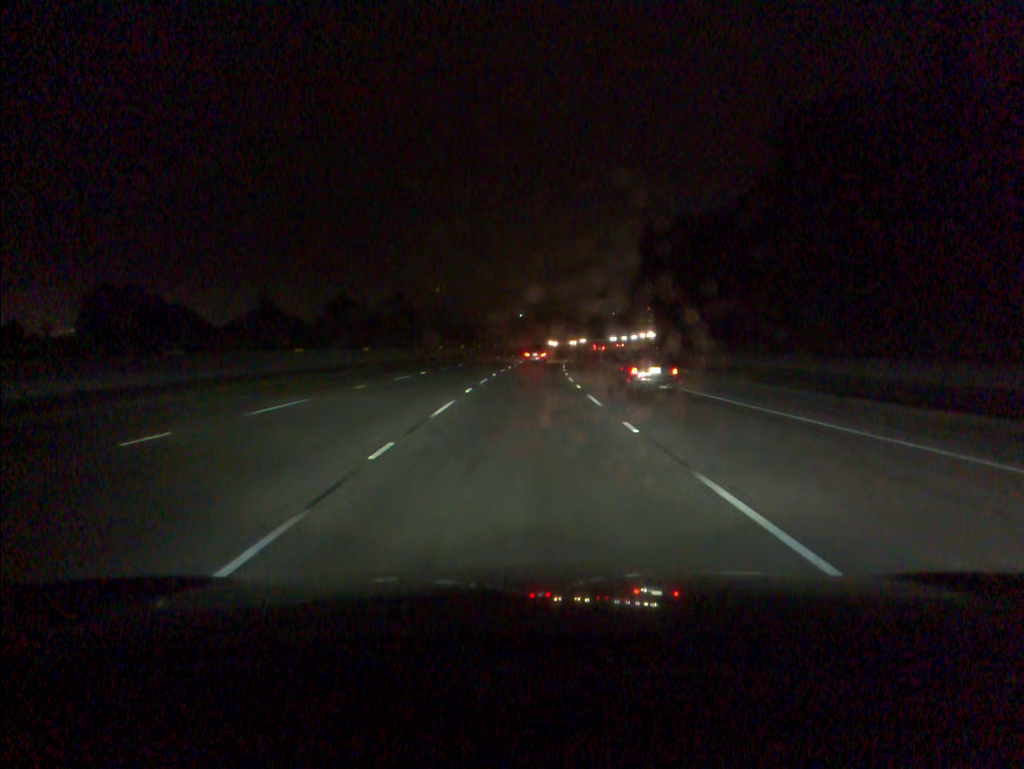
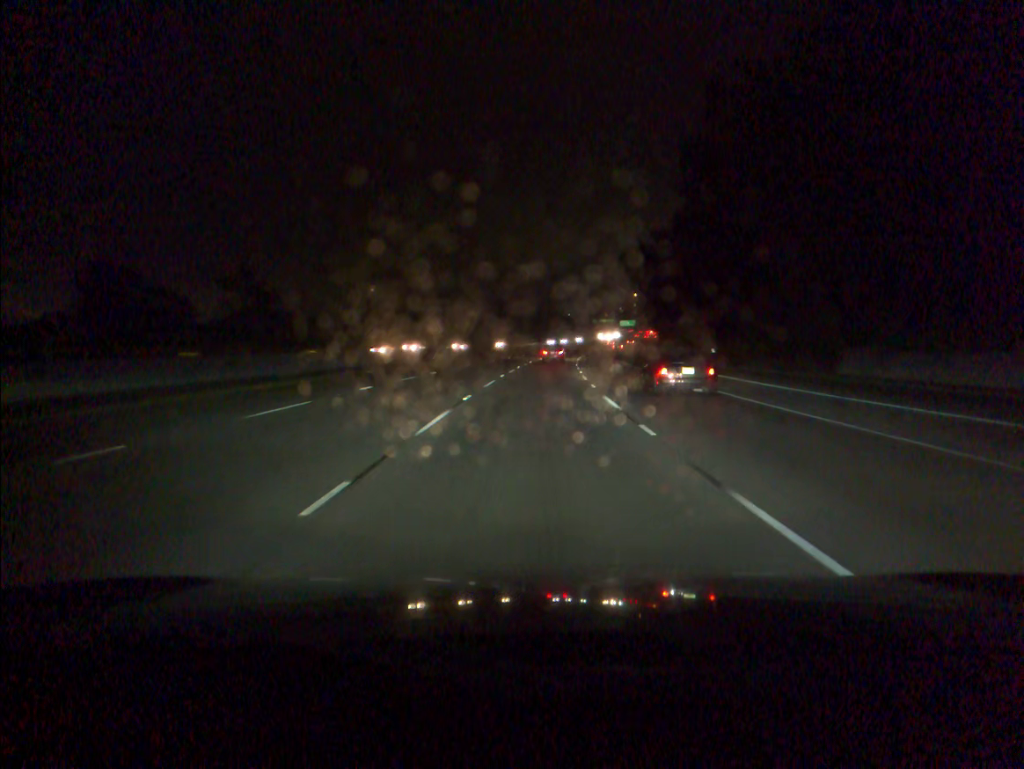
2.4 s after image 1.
(+2.0, +74.3) m; +4°
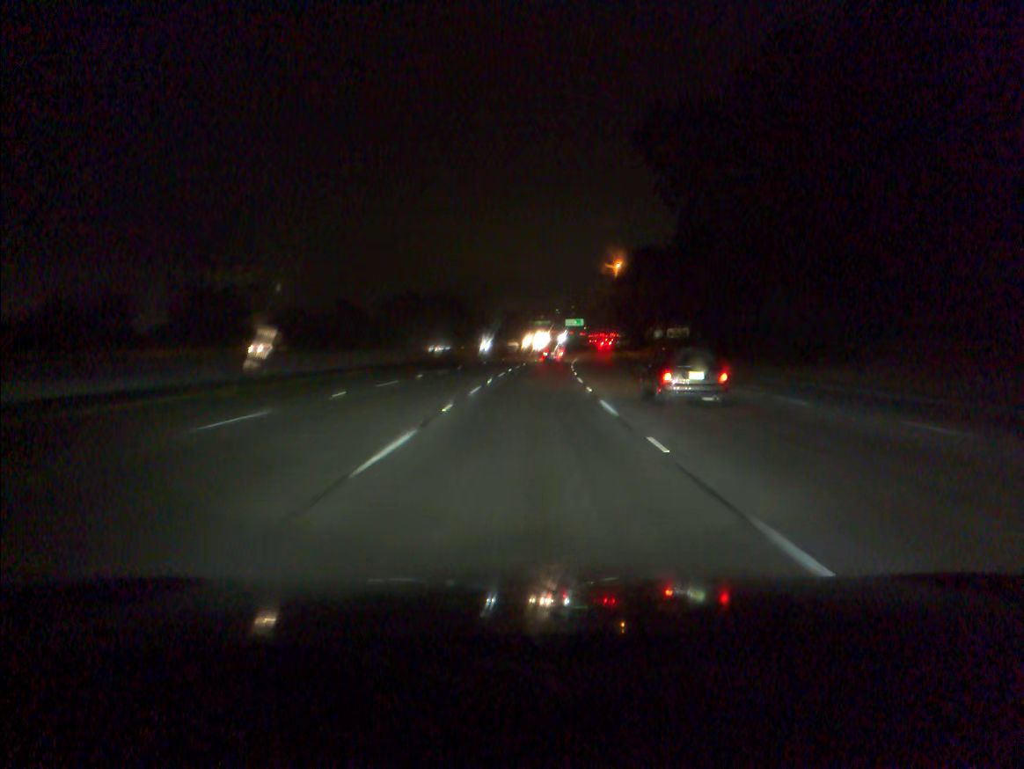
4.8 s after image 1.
(+3.3, +74.3) m; +5°
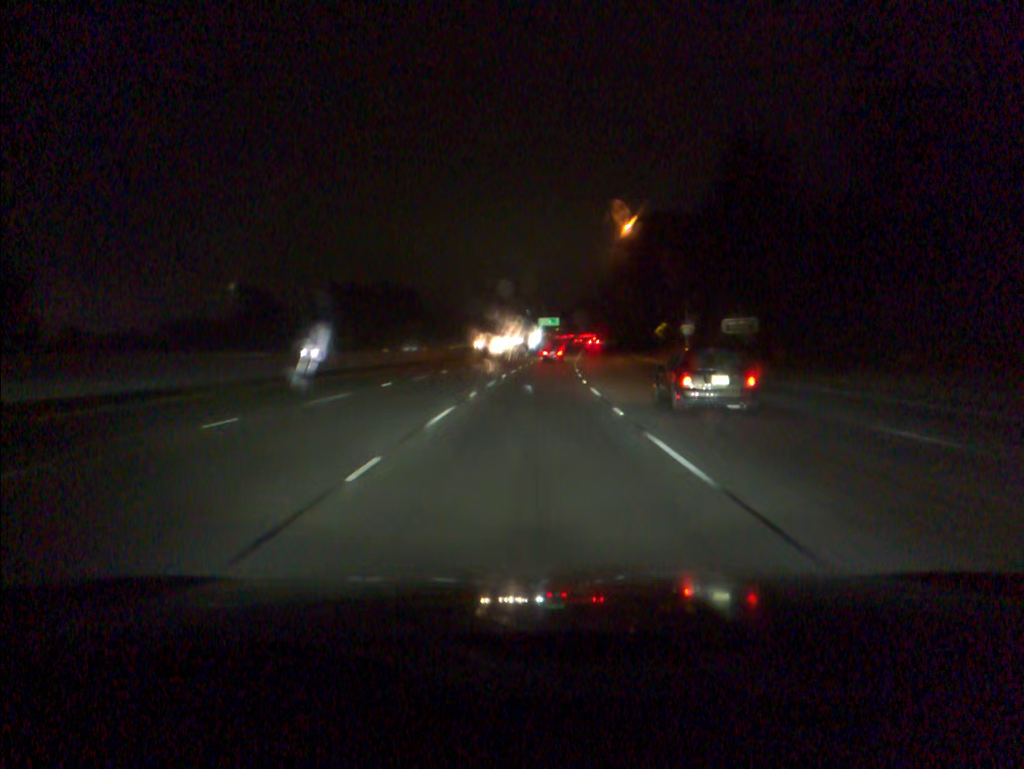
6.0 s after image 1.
(+0.7, +37.4) m; +2°
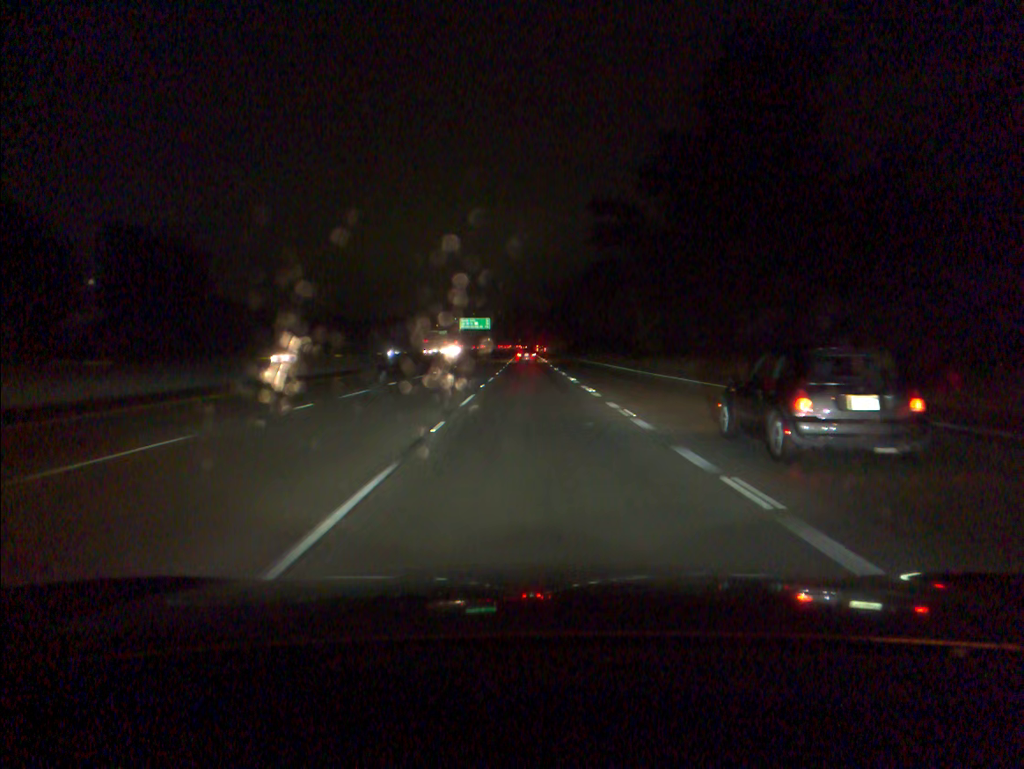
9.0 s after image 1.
(+4.7, +94.0) m; +5°
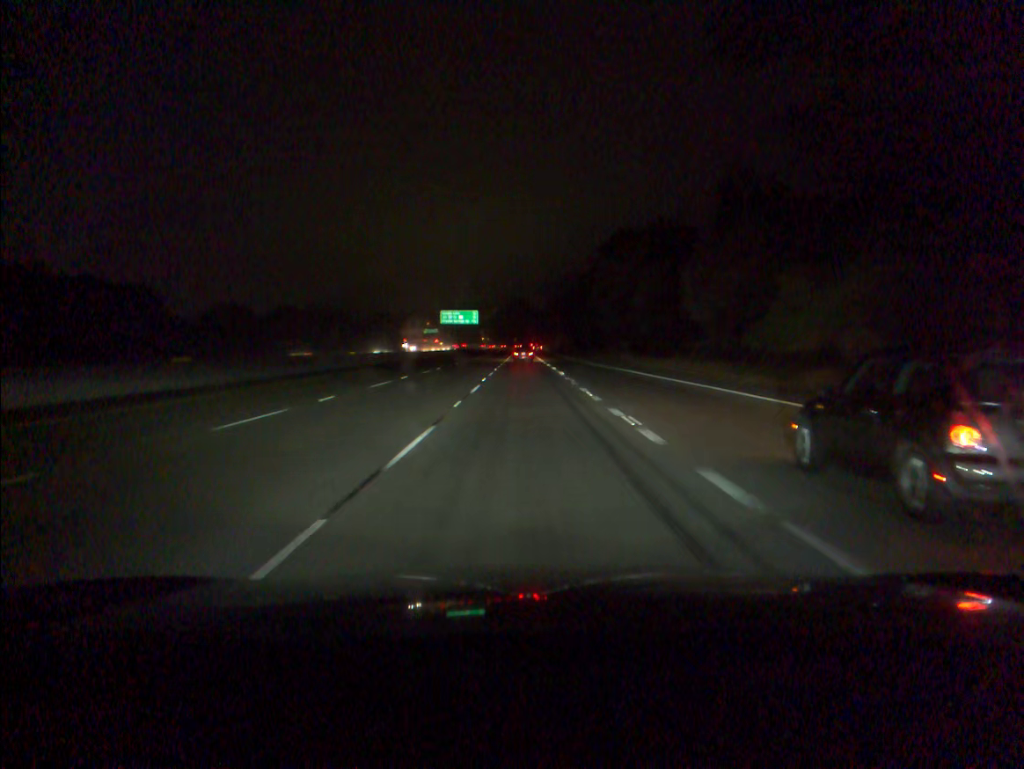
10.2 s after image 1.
(+0.2, +37.8) m; 0°
